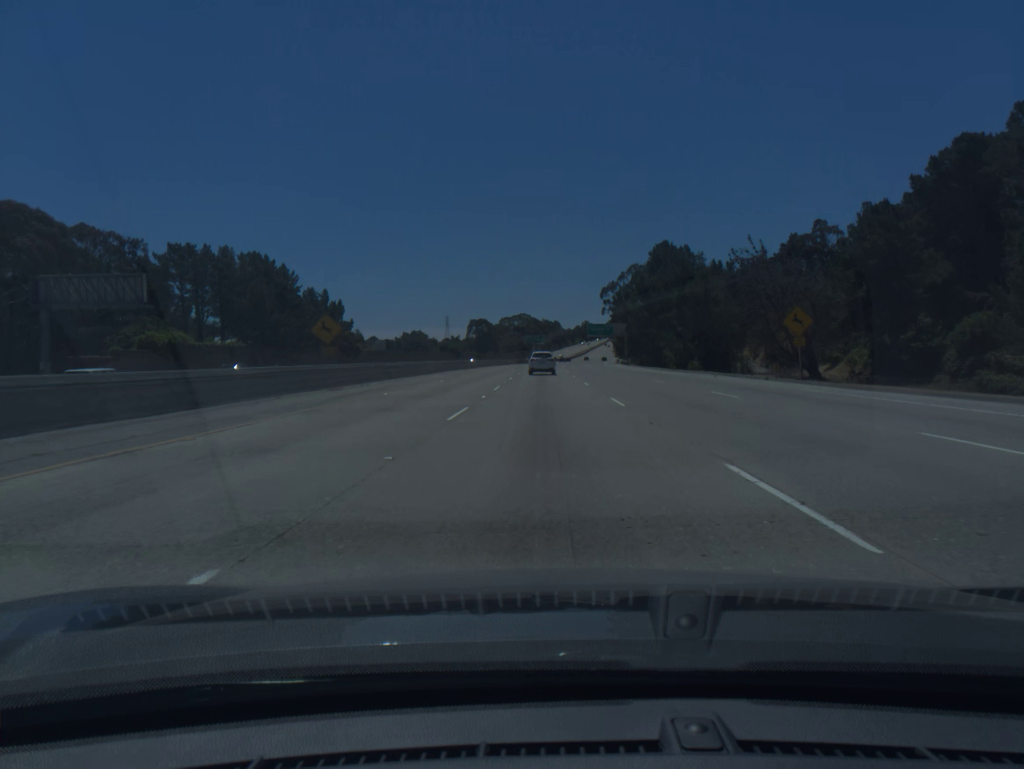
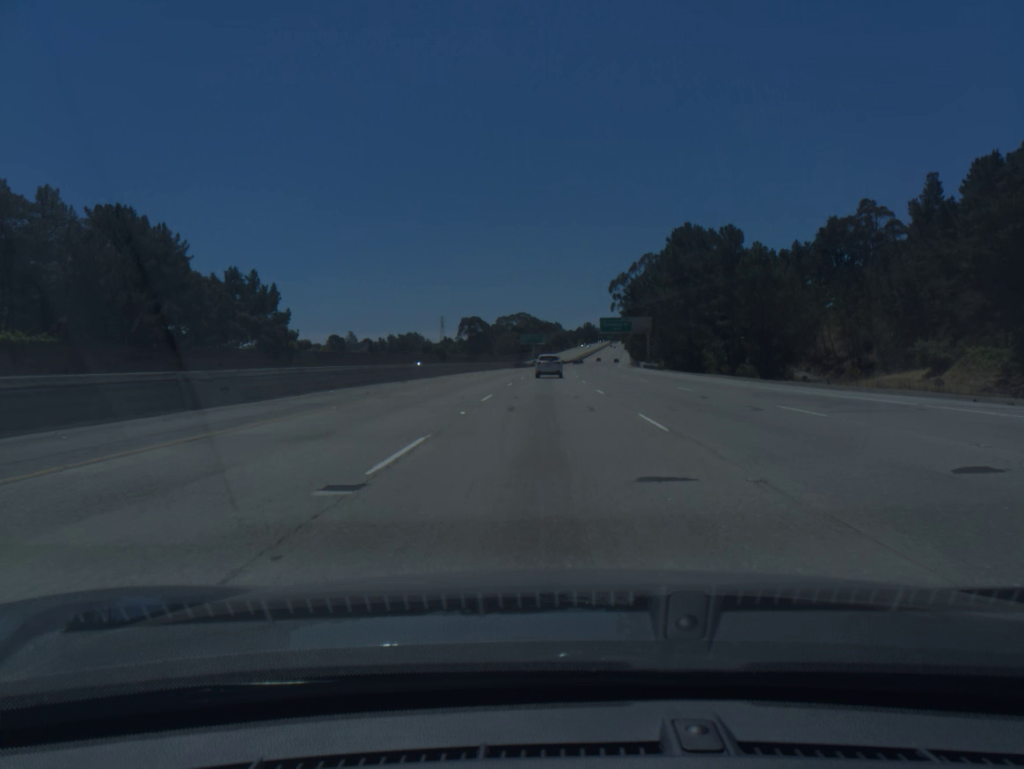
(0.0, +35.8) m; 0°
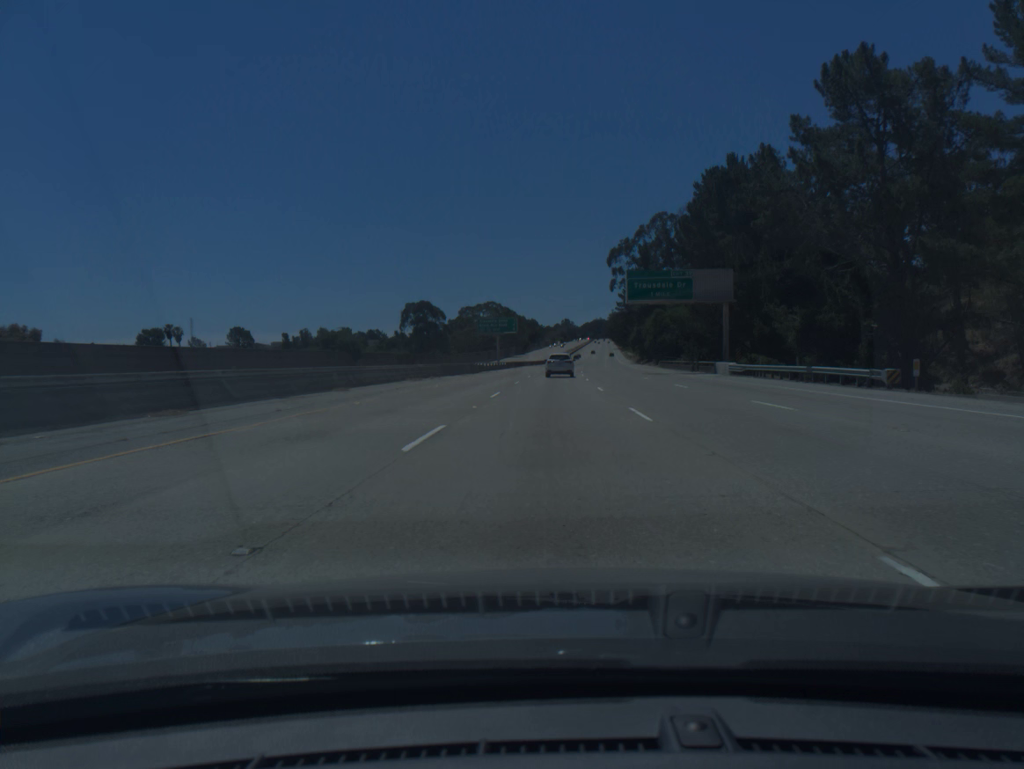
(+0.8, +70.7) m; +2°
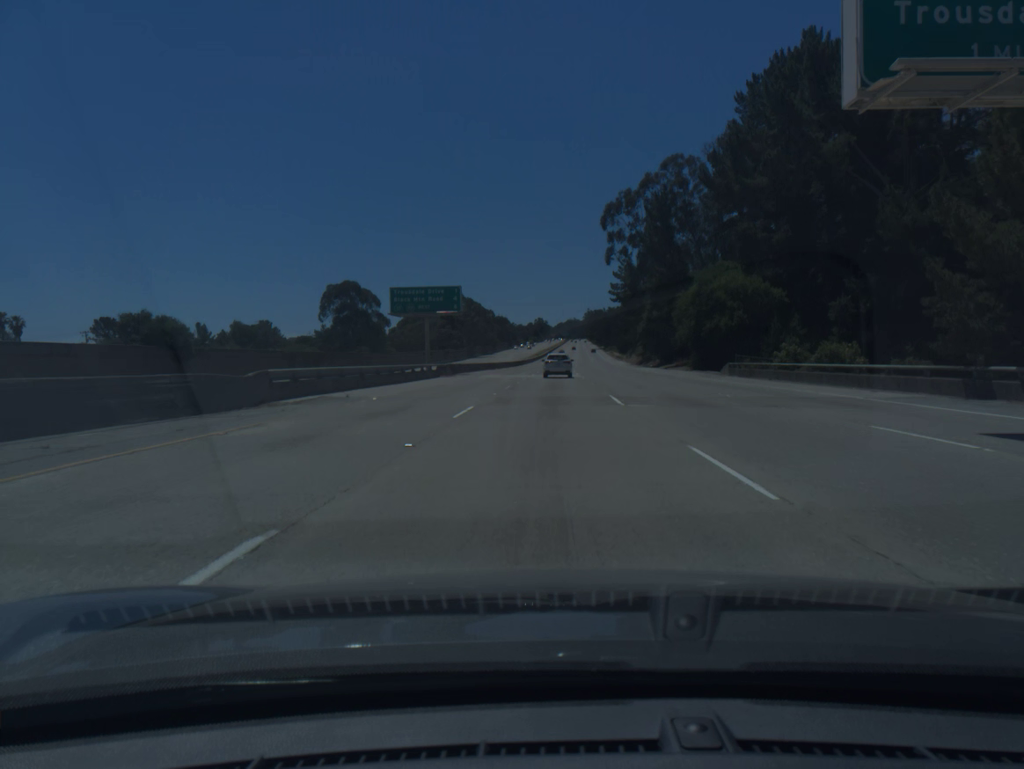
(+0.9, +52.3) m; +2°
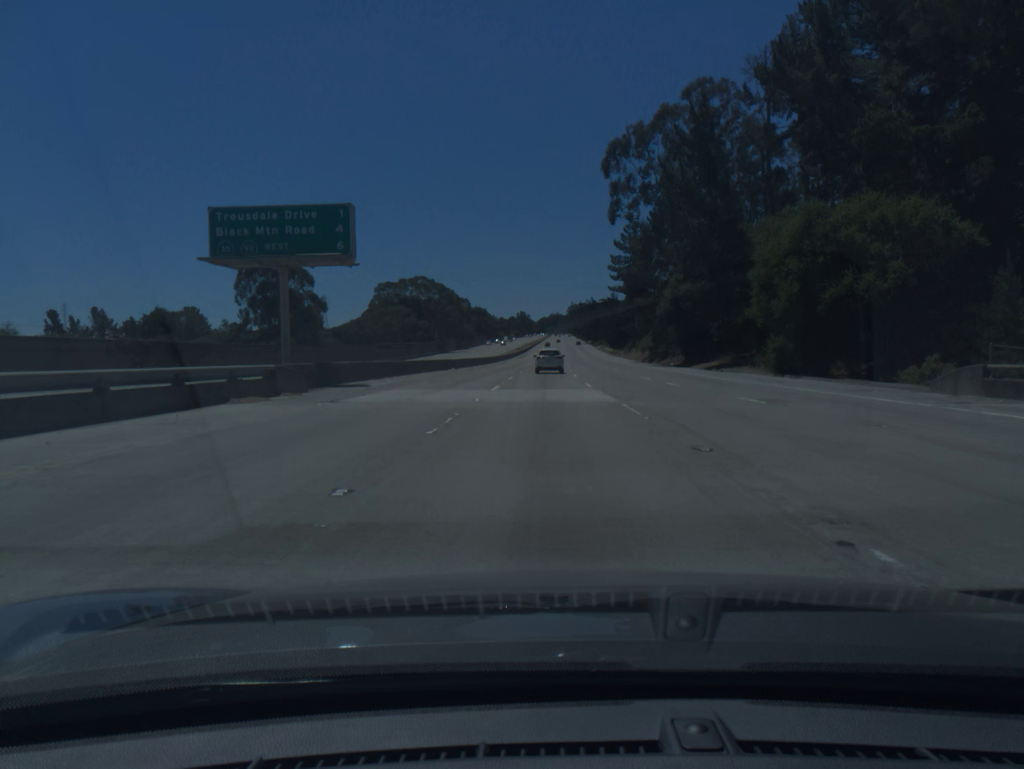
(+0.4, +34.5) m; +1°
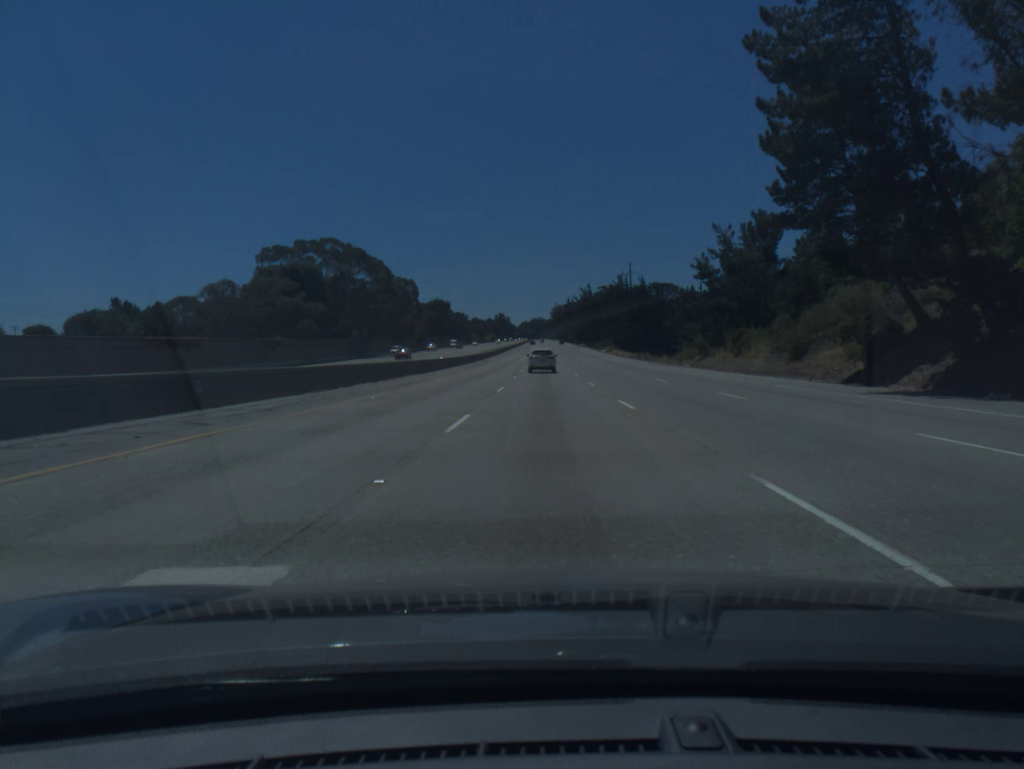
(+0.8, +85.1) m; +1°
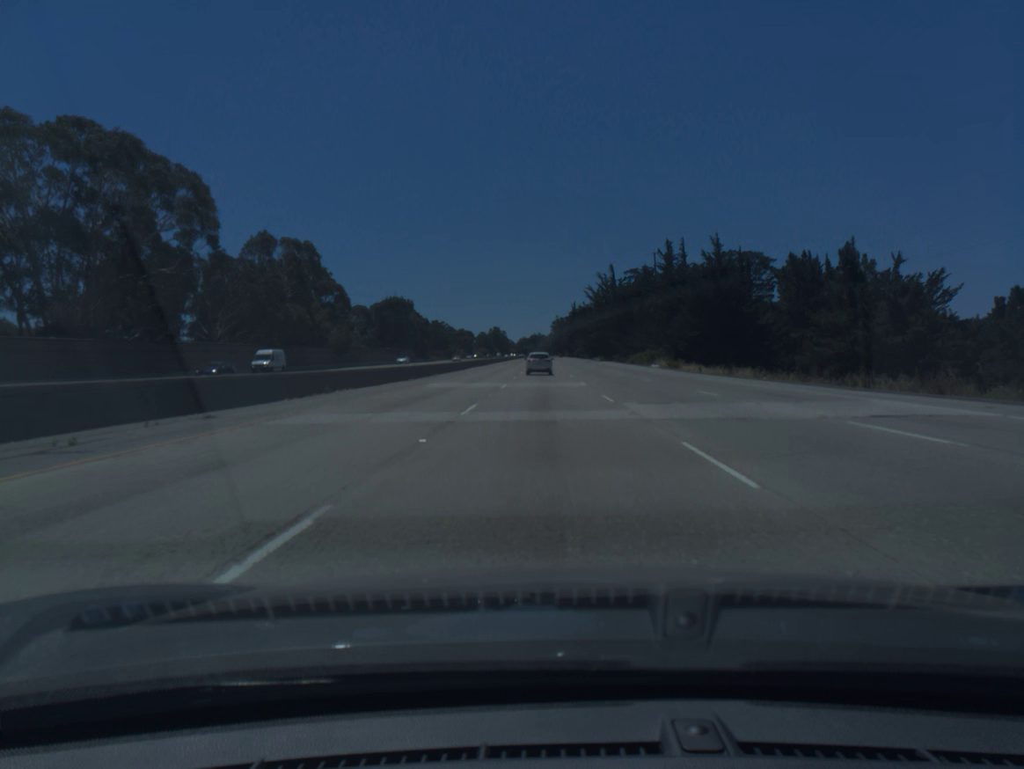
(+0.4, +83.7) m; 0°
